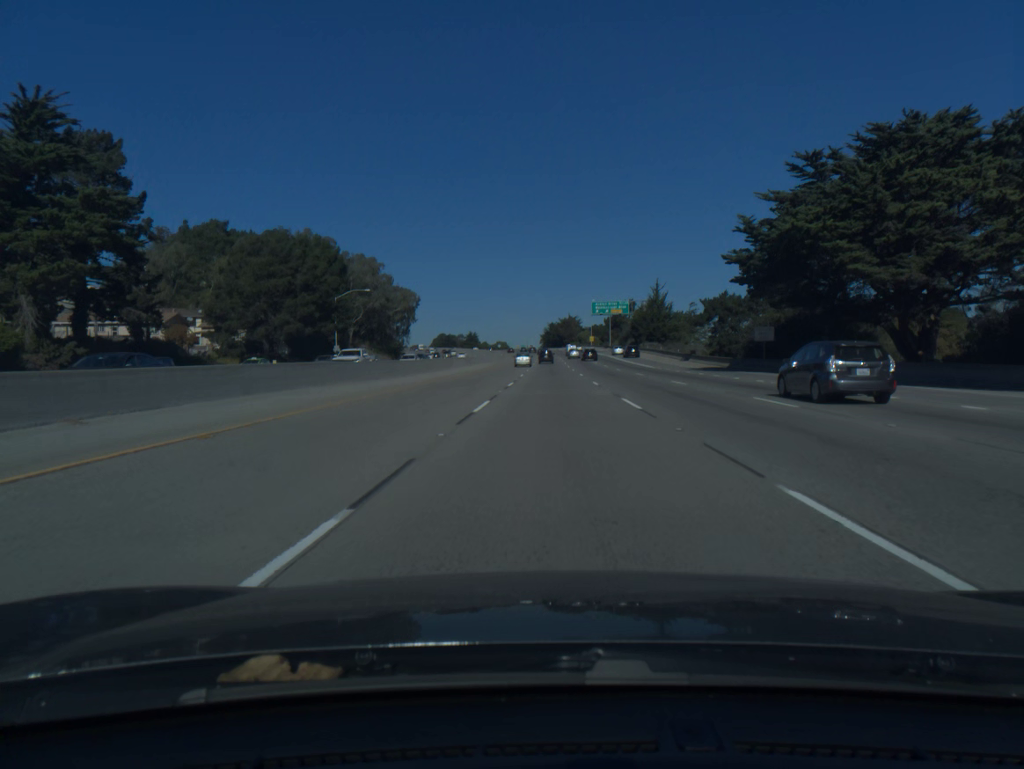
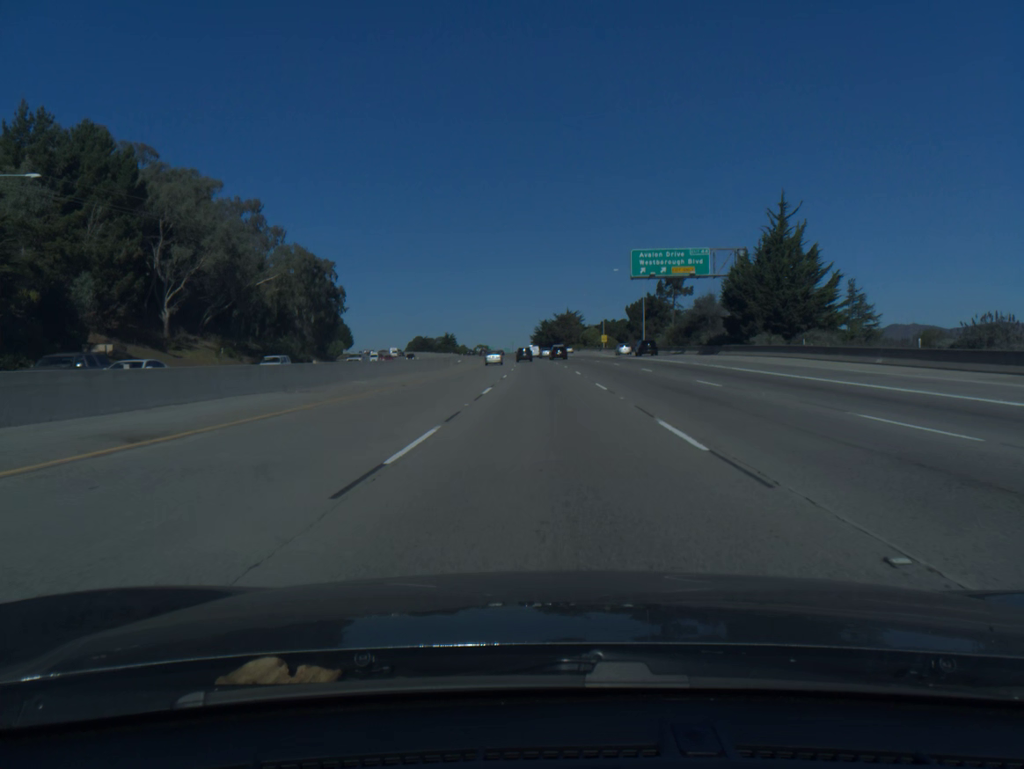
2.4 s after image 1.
(+0.7, +81.2) m; +1°
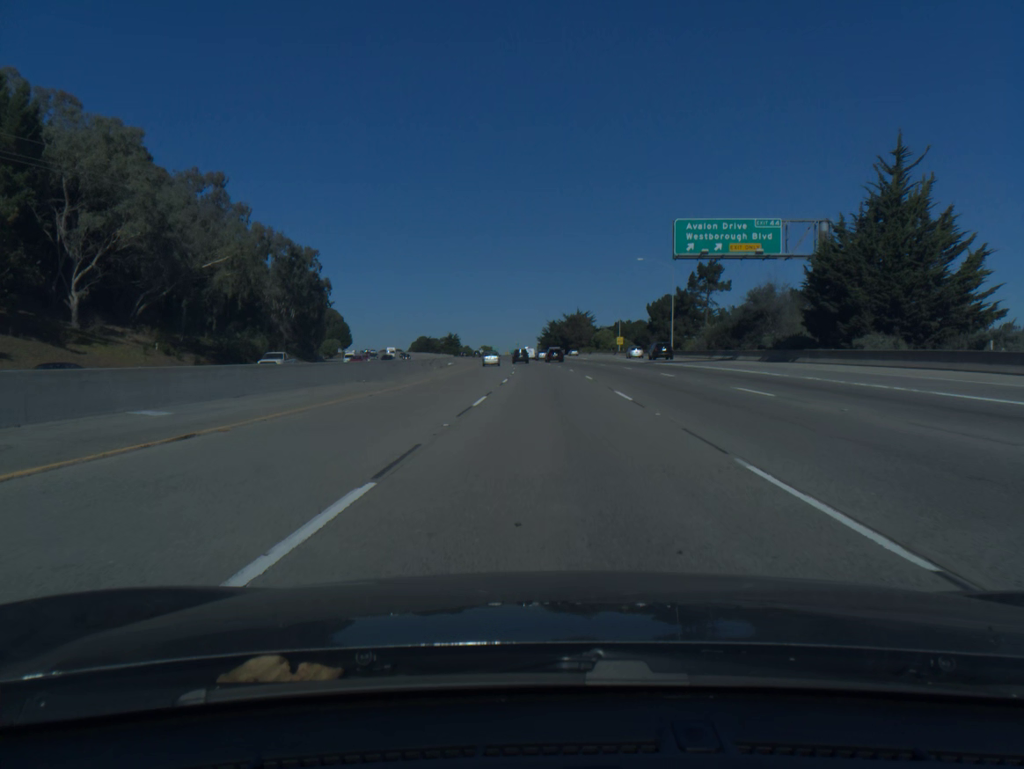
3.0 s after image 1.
(-0.1, +19.9) m; -1°
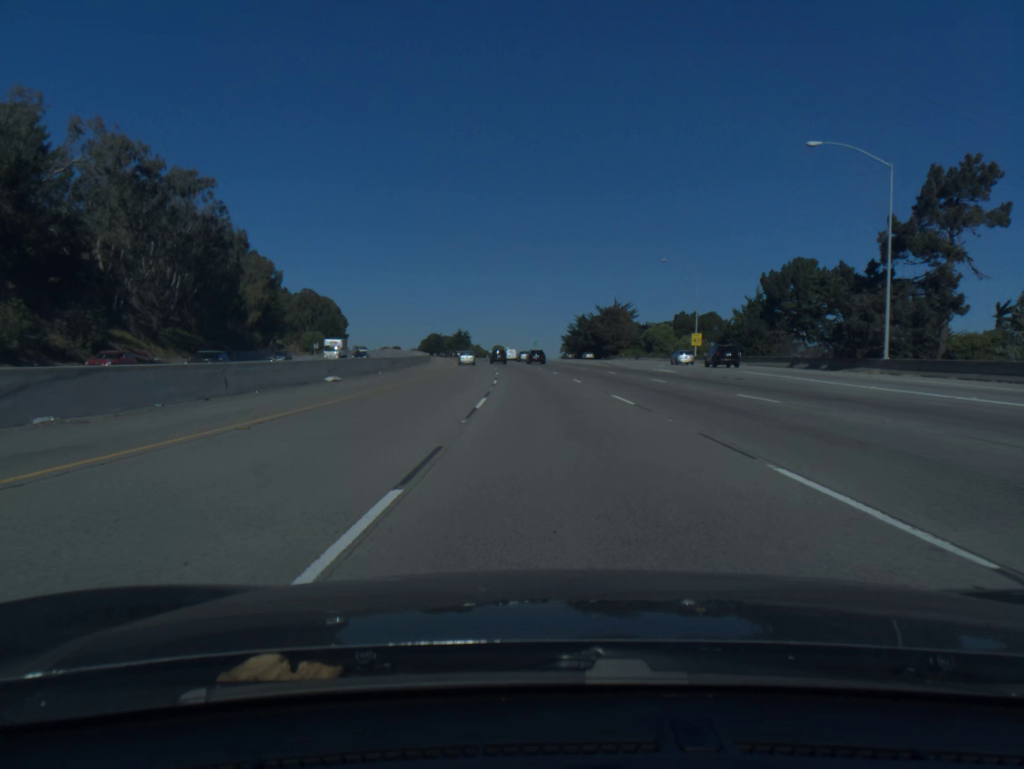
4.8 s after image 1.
(-0.7, +58.5) m; -1°
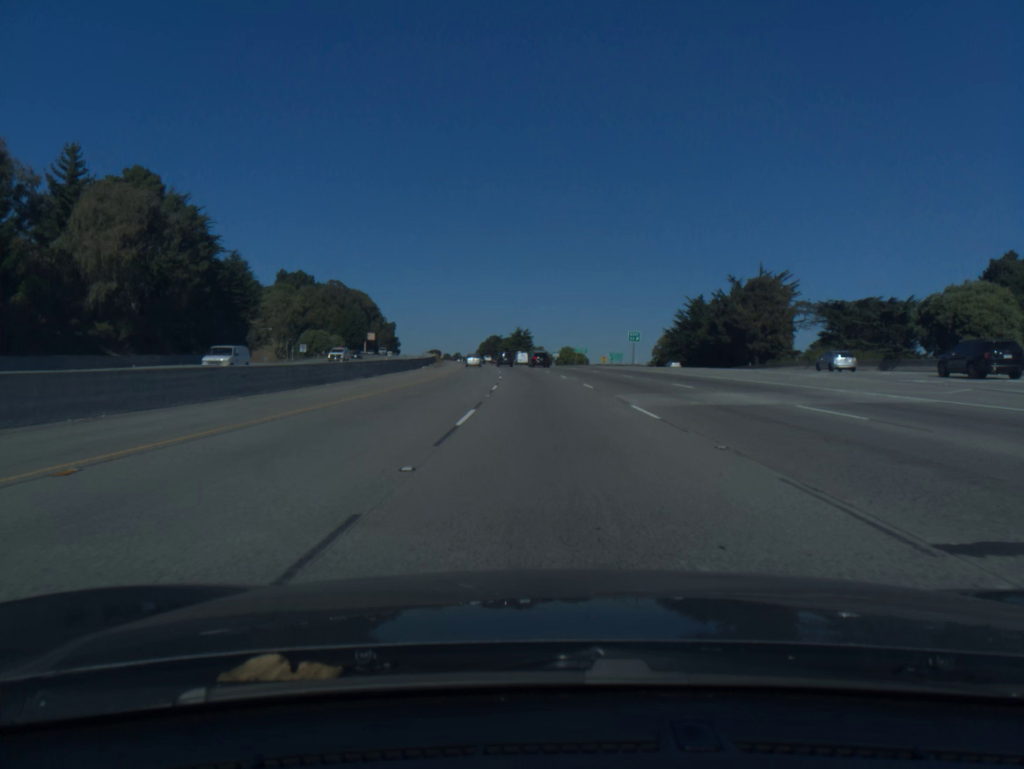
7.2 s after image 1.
(-3.3, +77.3) m; -5°
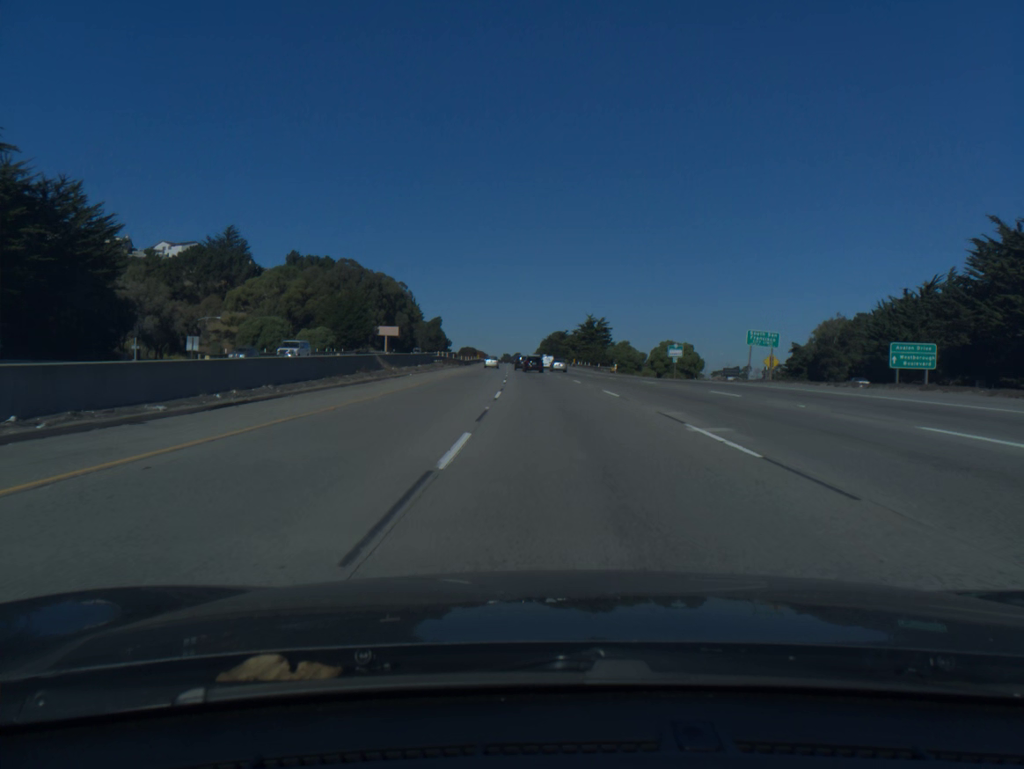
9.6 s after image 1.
(-3.3, +77.7) m; -5°
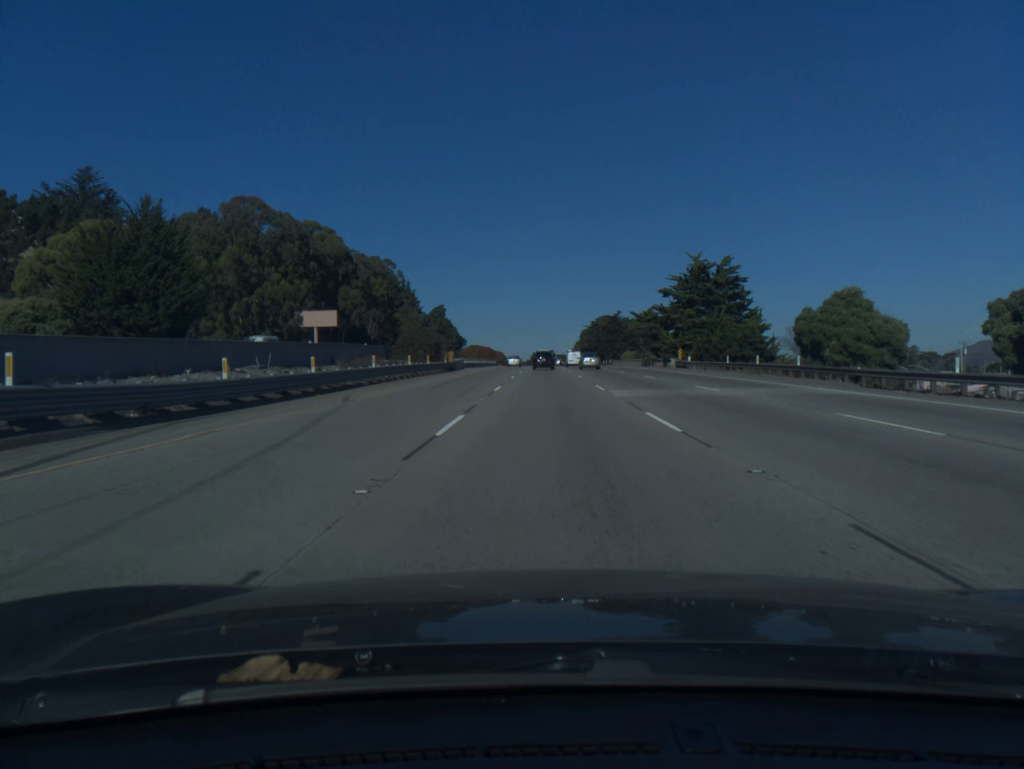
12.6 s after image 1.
(-2.7, +99.2) m; -2°
